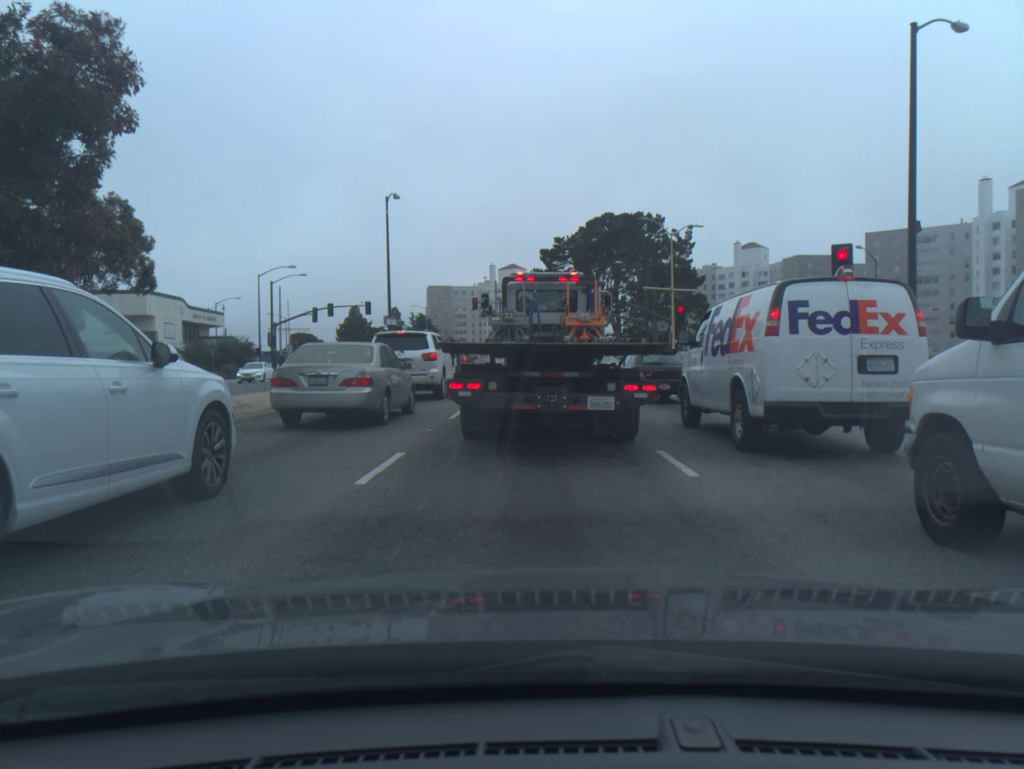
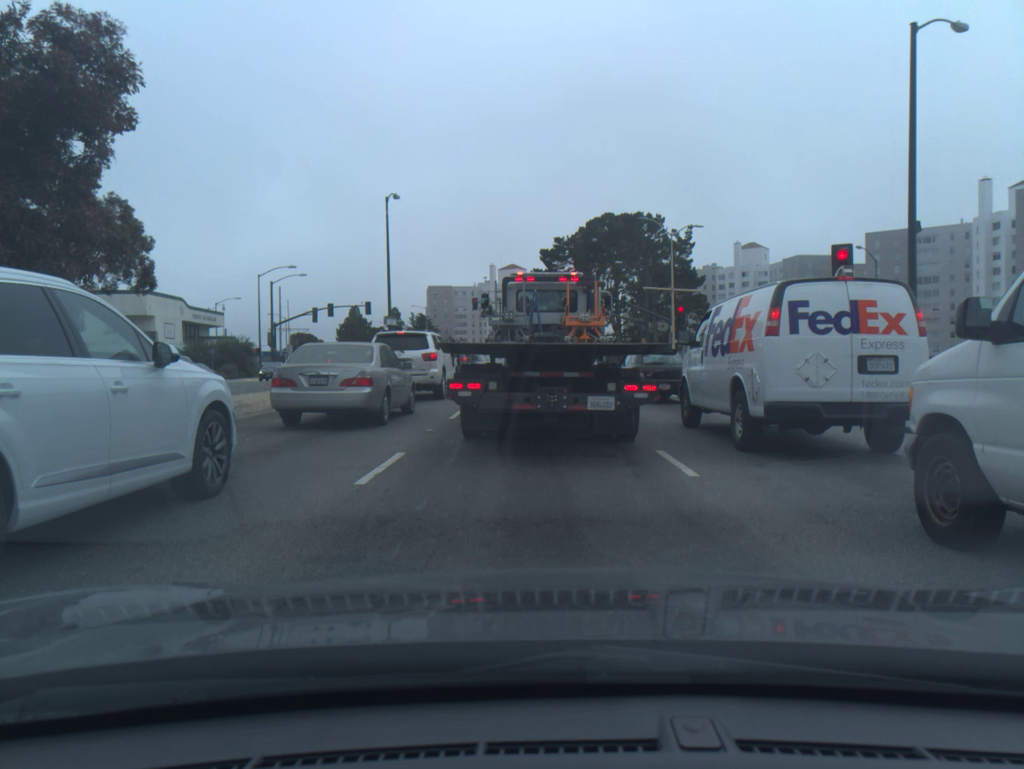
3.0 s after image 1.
(0.0, 0.0) m; 0°
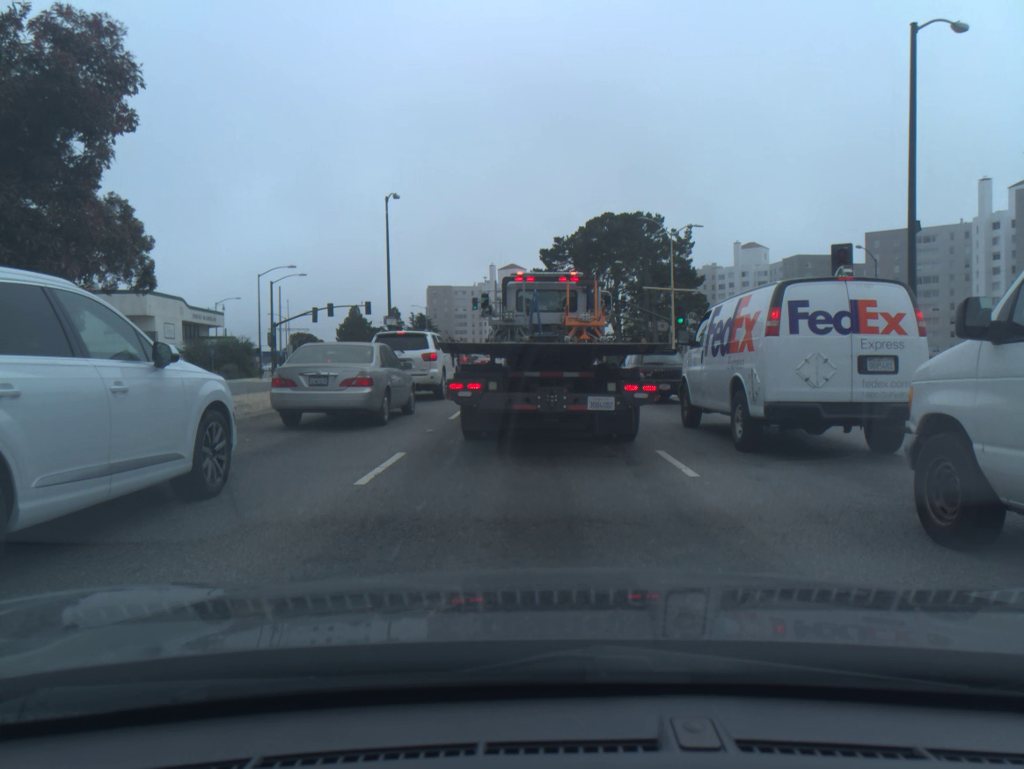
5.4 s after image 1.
(0.0, 0.0) m; 0°
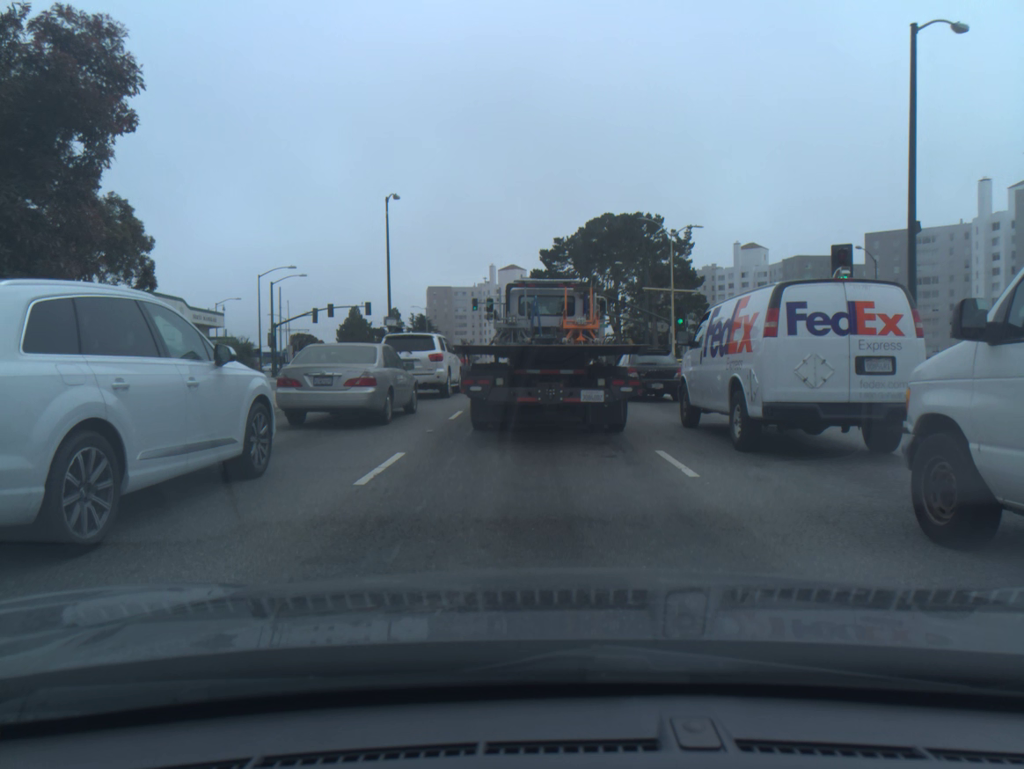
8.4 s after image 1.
(0.0, 0.0) m; 0°
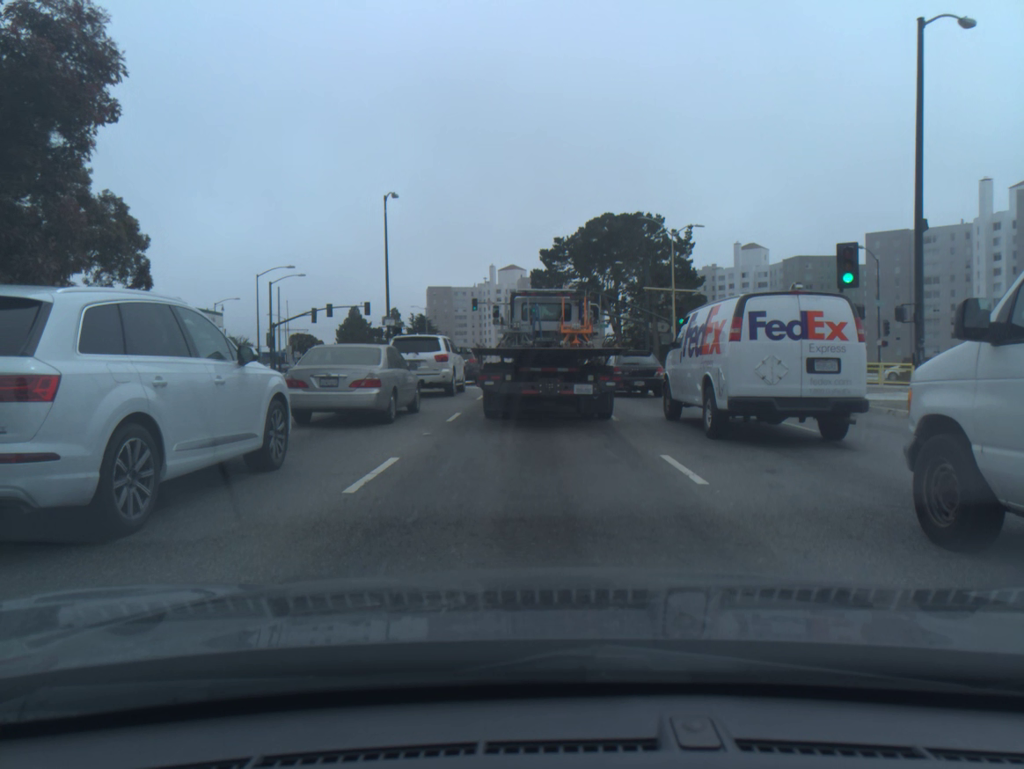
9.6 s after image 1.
(0.0, +0.4) m; 0°
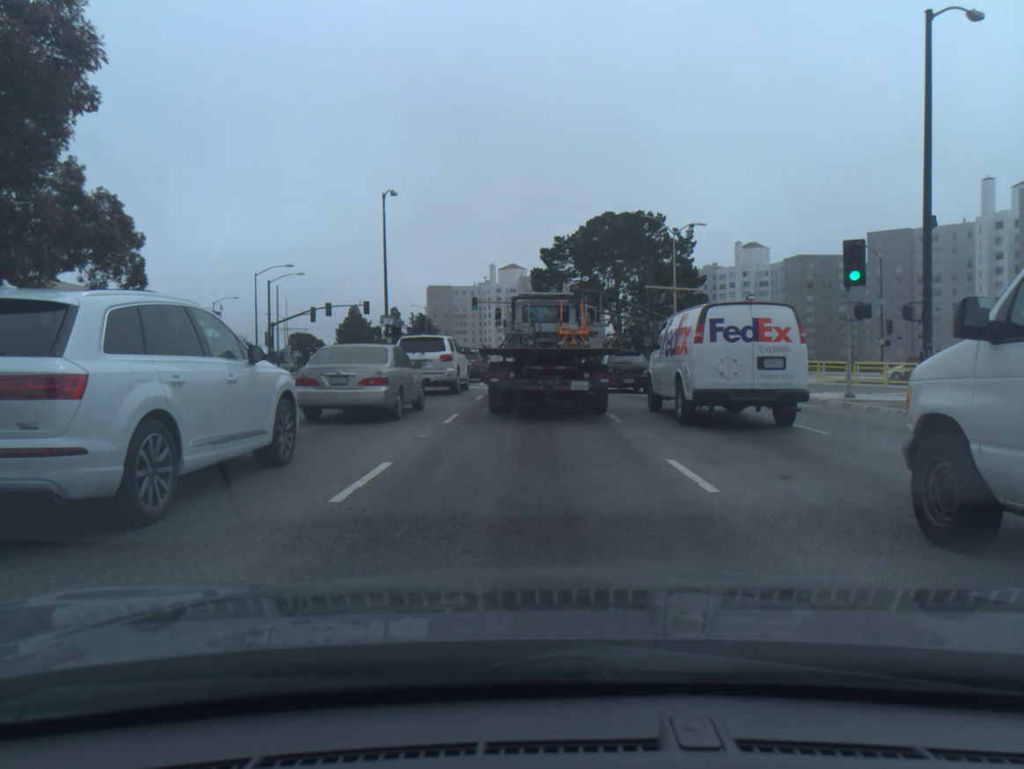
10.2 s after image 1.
(0.0, +0.4) m; 0°
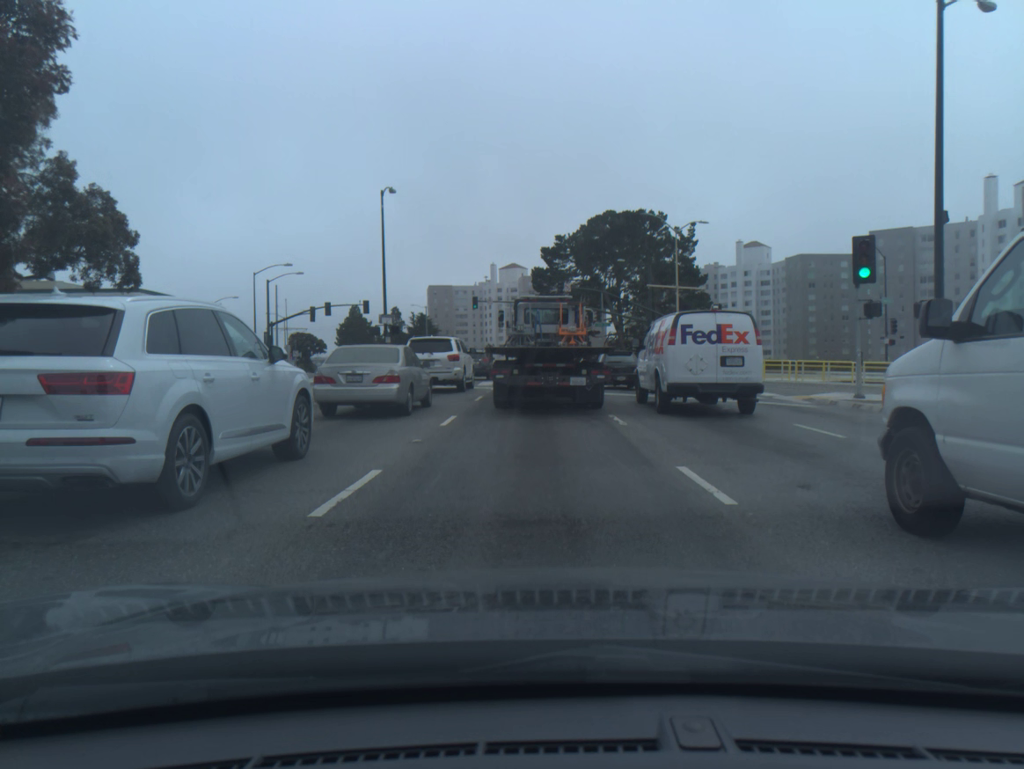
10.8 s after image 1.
(0.0, +0.6) m; 0°
